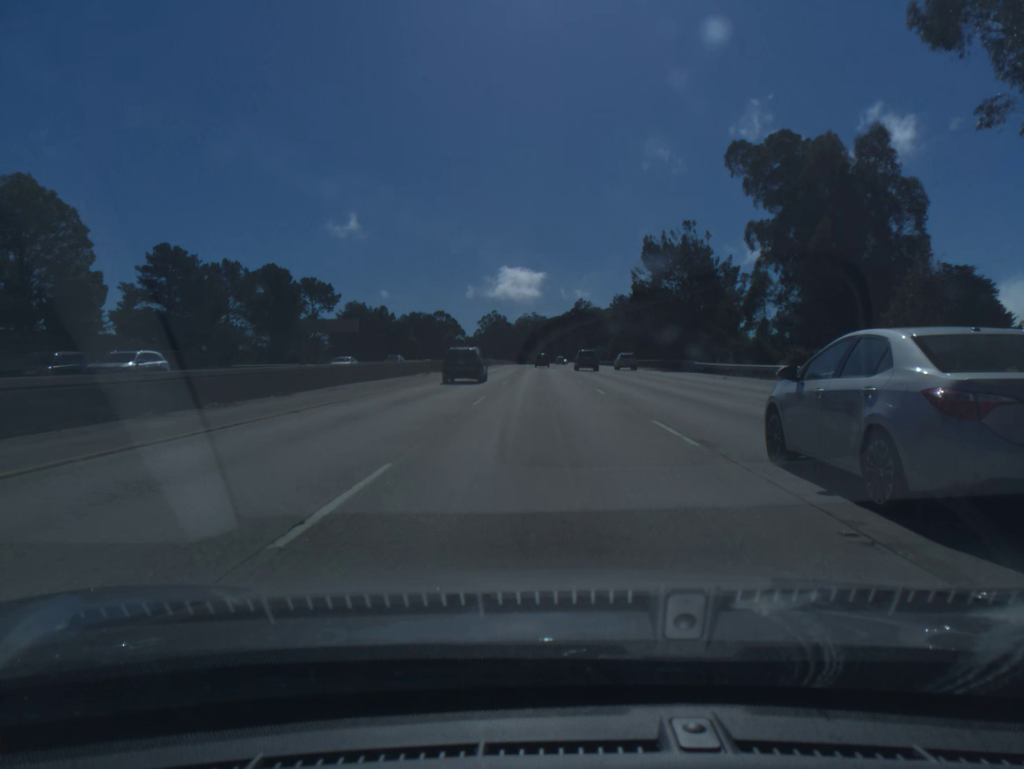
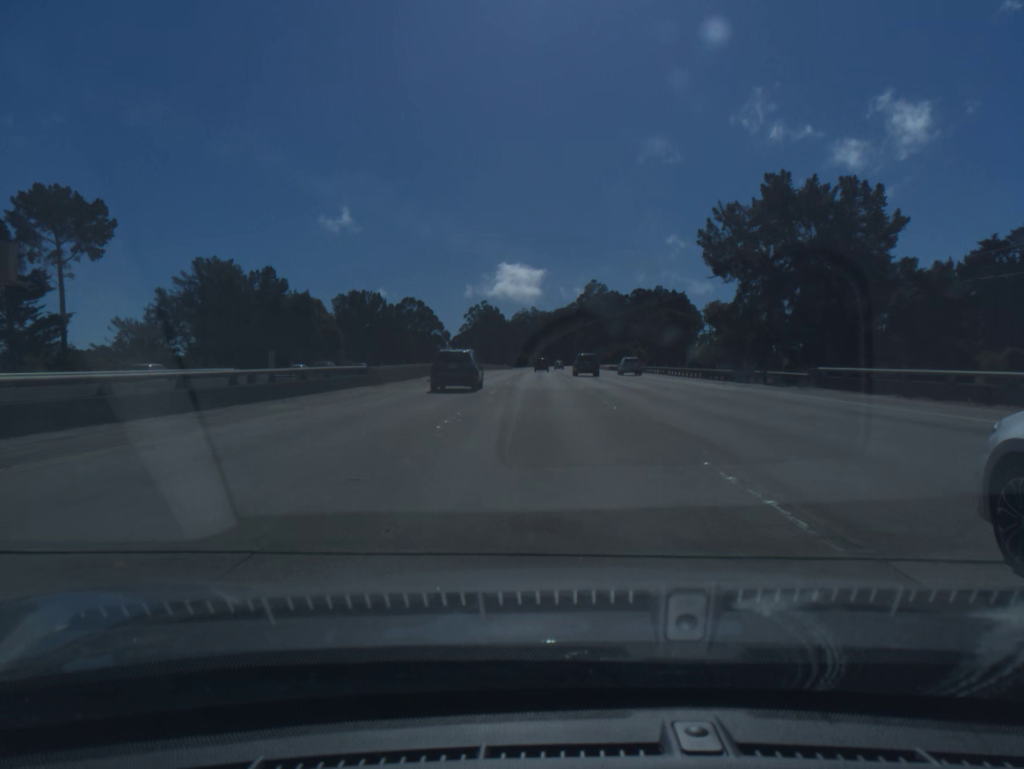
(0.0, +78.4) m; 0°
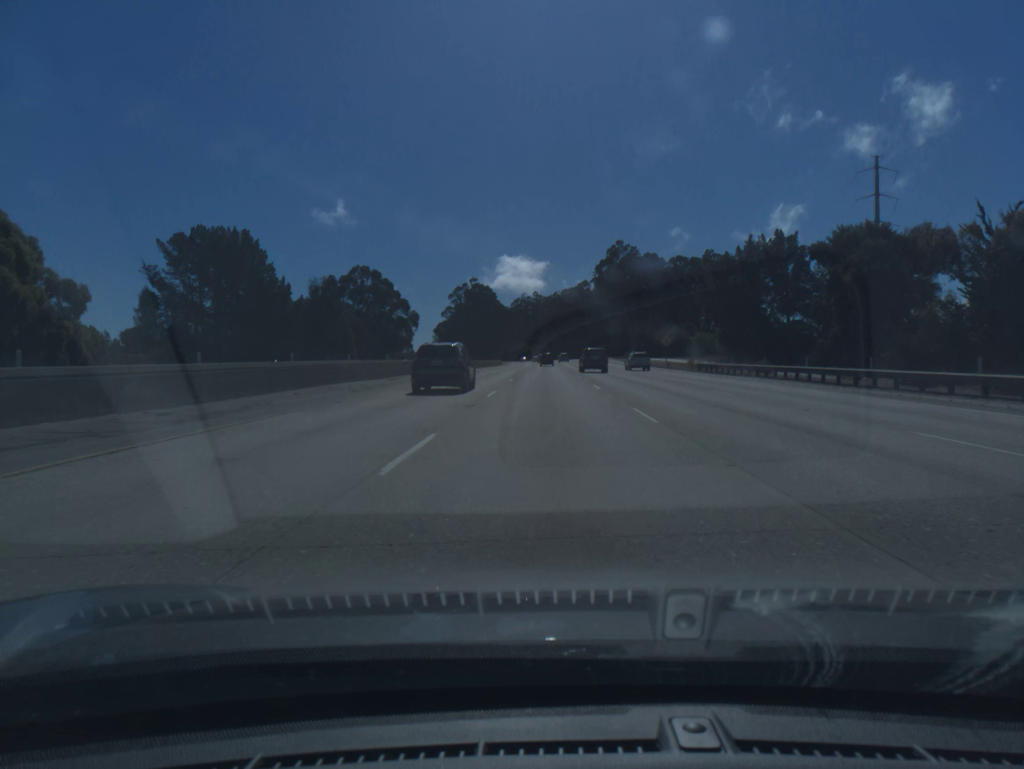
(-0.3, +78.5) m; 0°
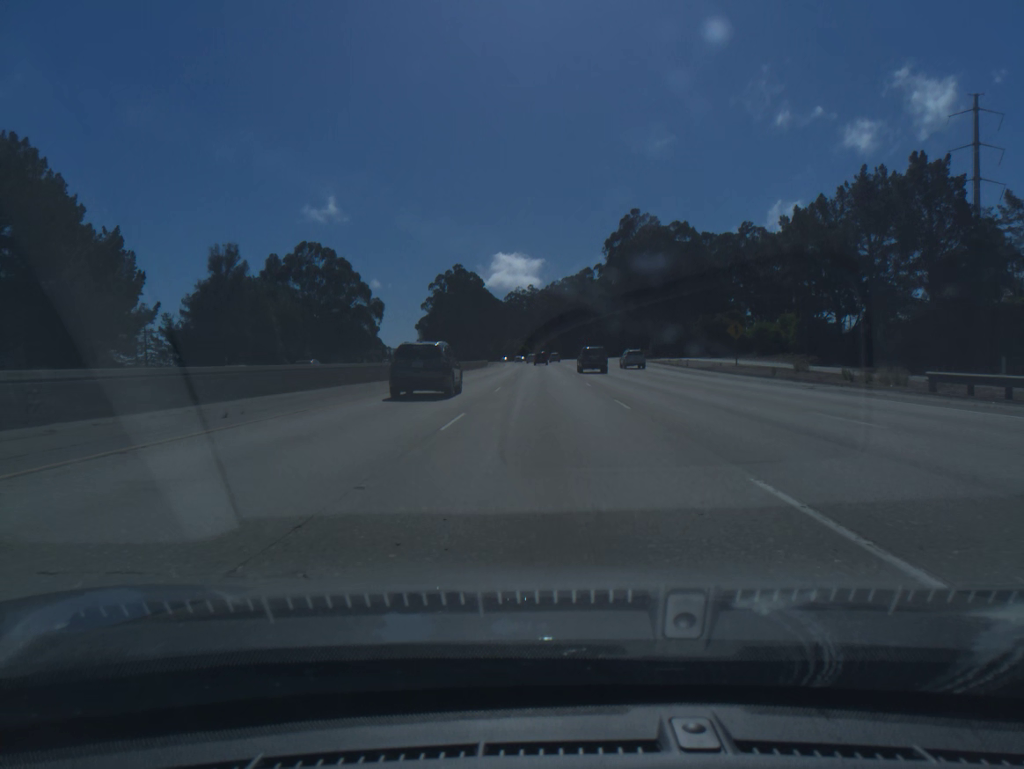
(+0.1, +39.3) m; 0°
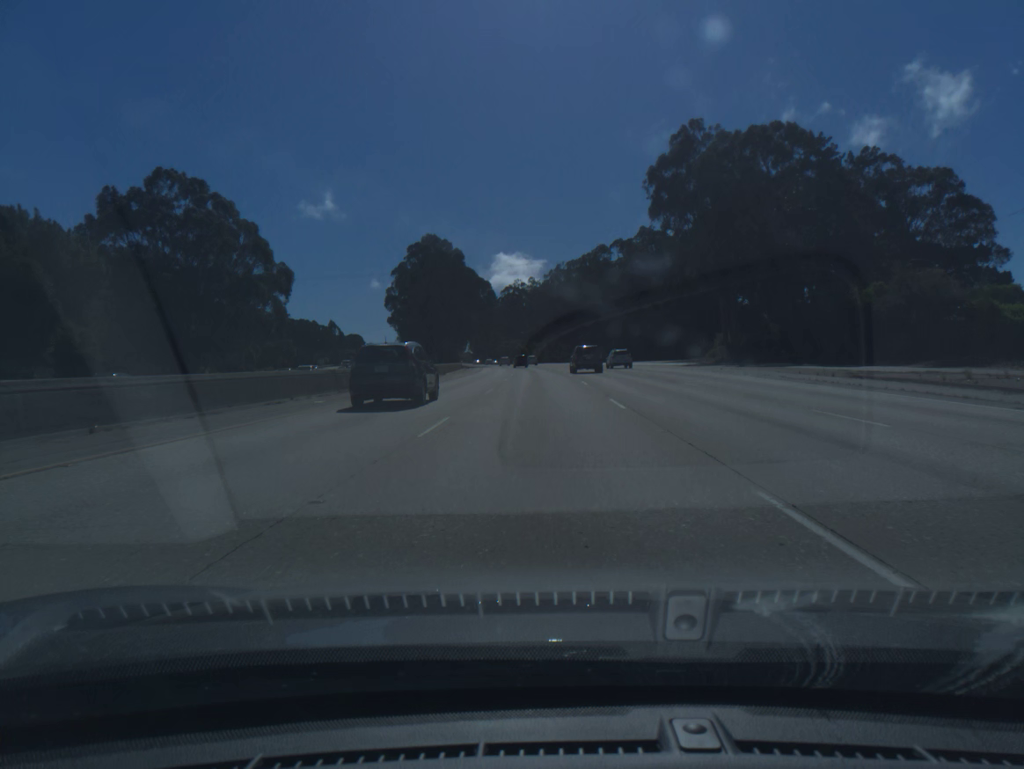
(0.0, +59.0) m; 0°
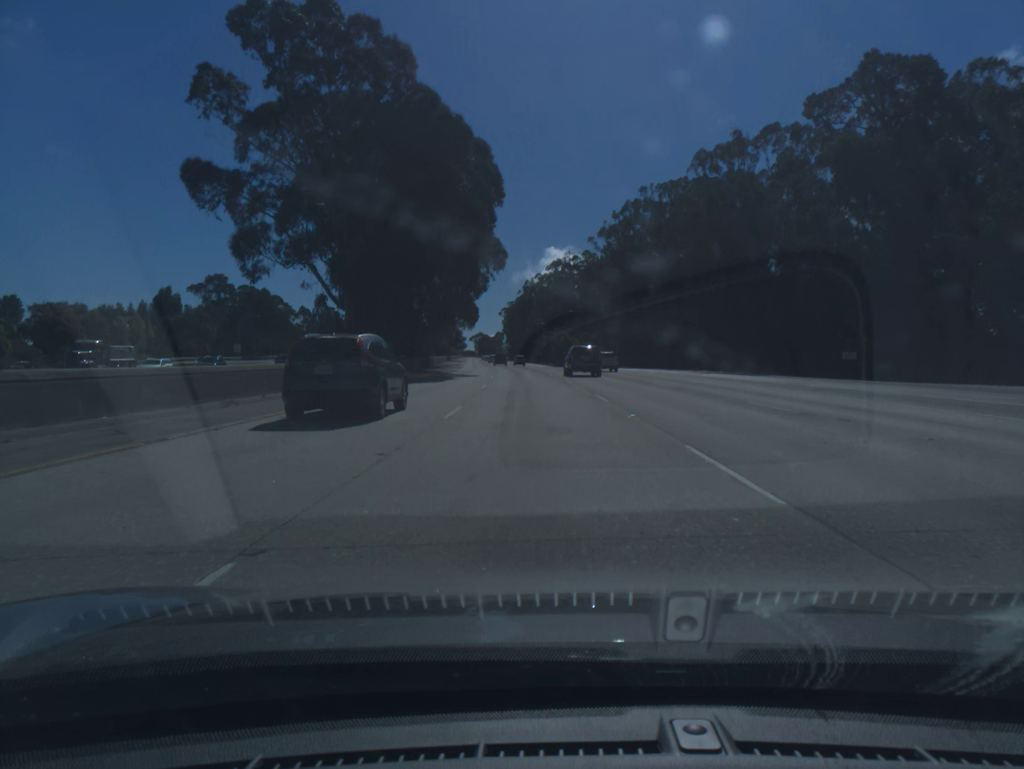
(-2.1, +98.4) m; -3°
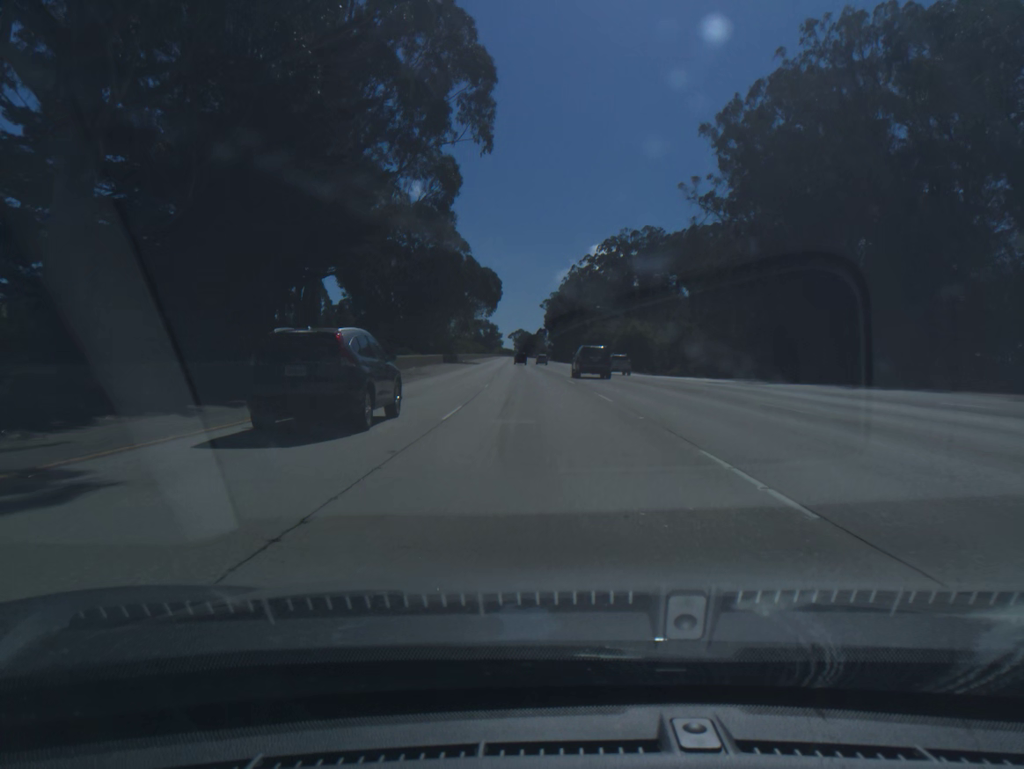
(-1.7, +58.9) m; -3°
